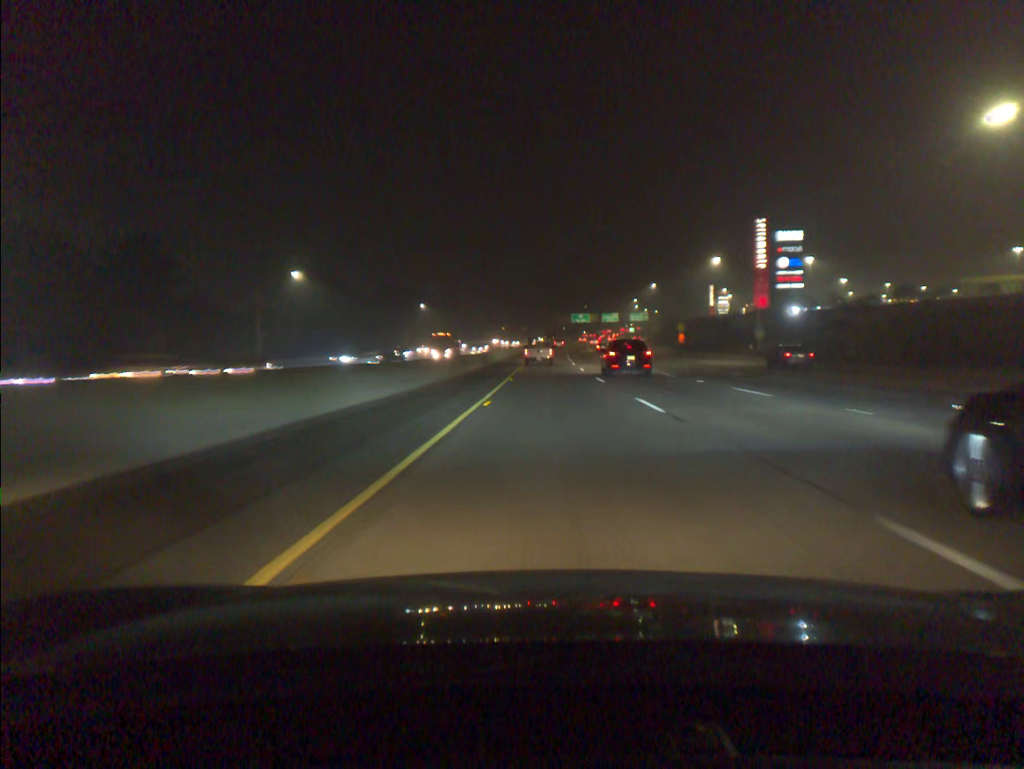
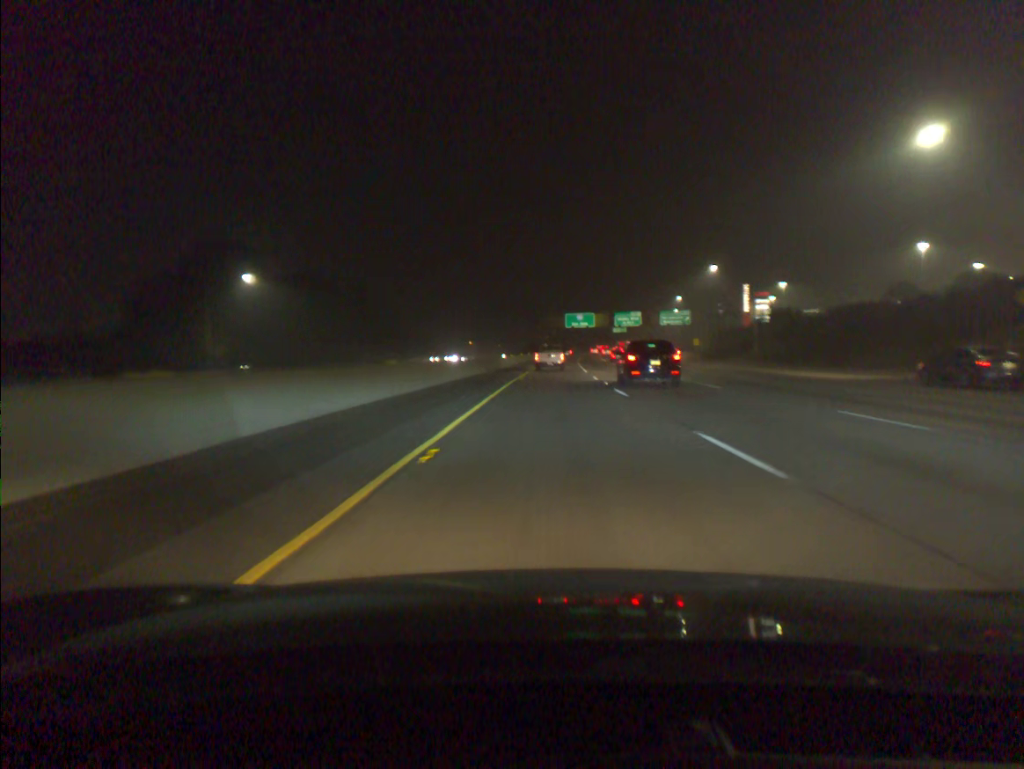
(+1.1, +96.4) m; +1°
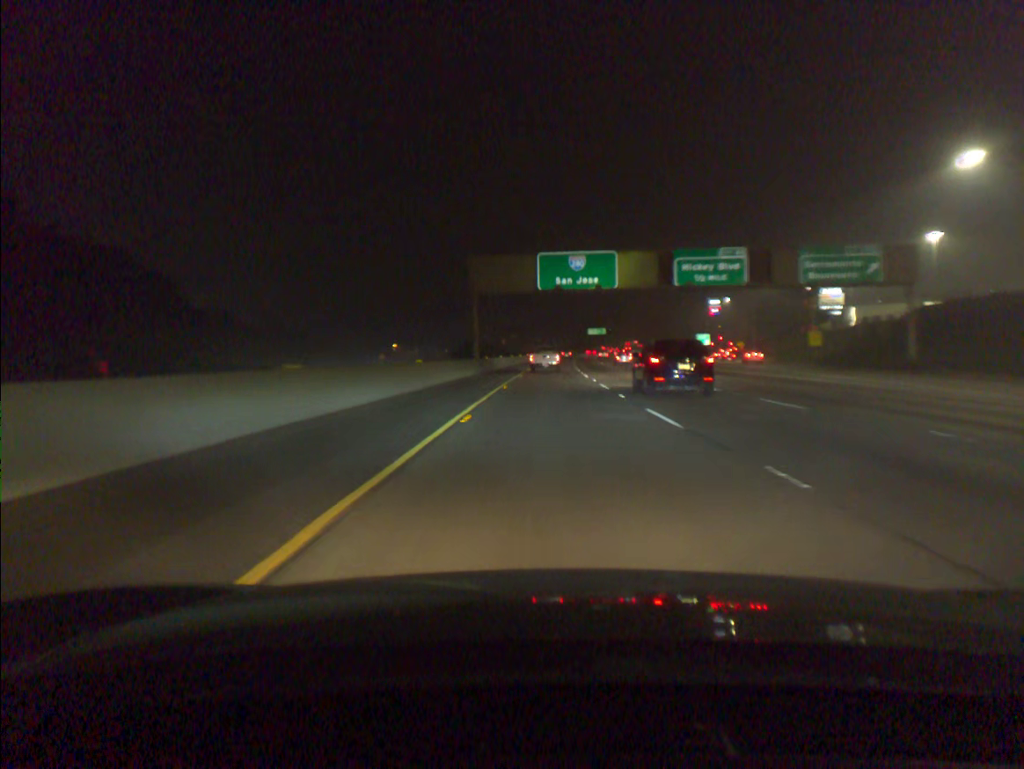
(+2.4, +96.9) m; +3°
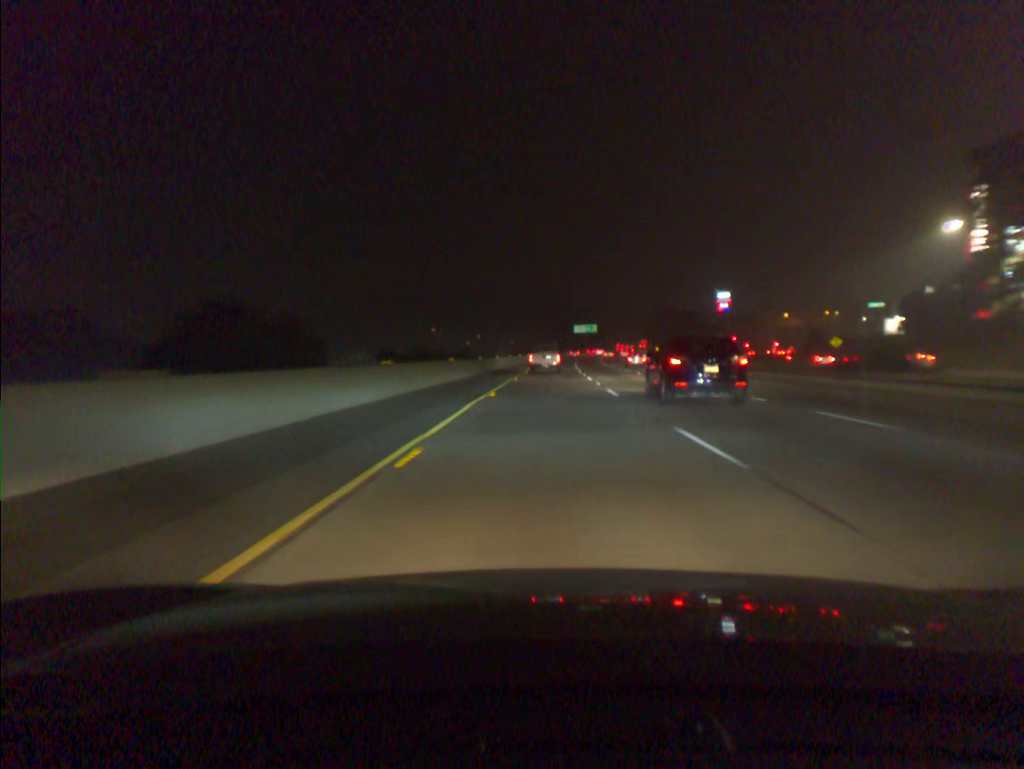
(+1.3, +78.5) m; +2°
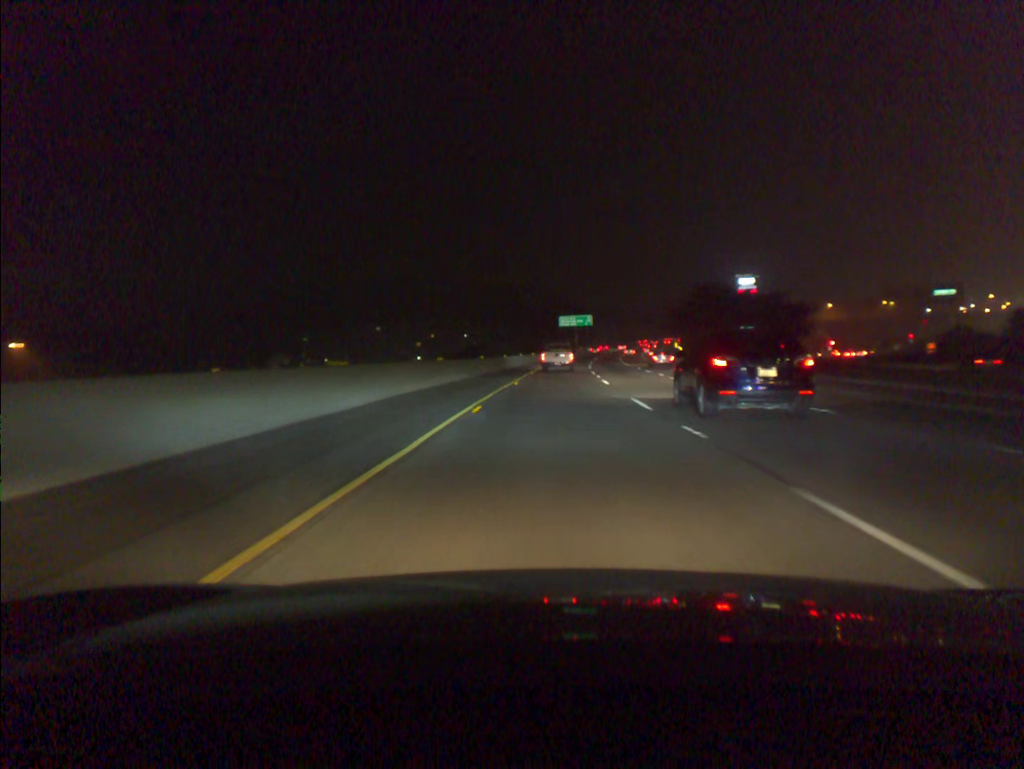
(+1.5, +79.7) m; +2°
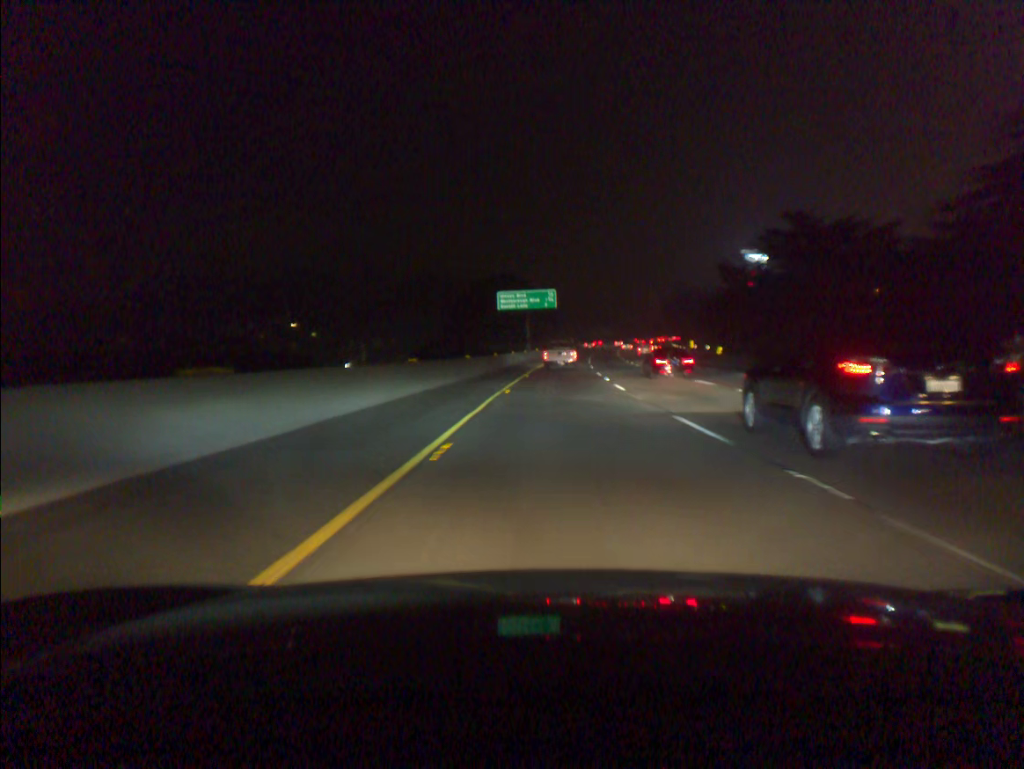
(+2.5, +79.9) m; +4°
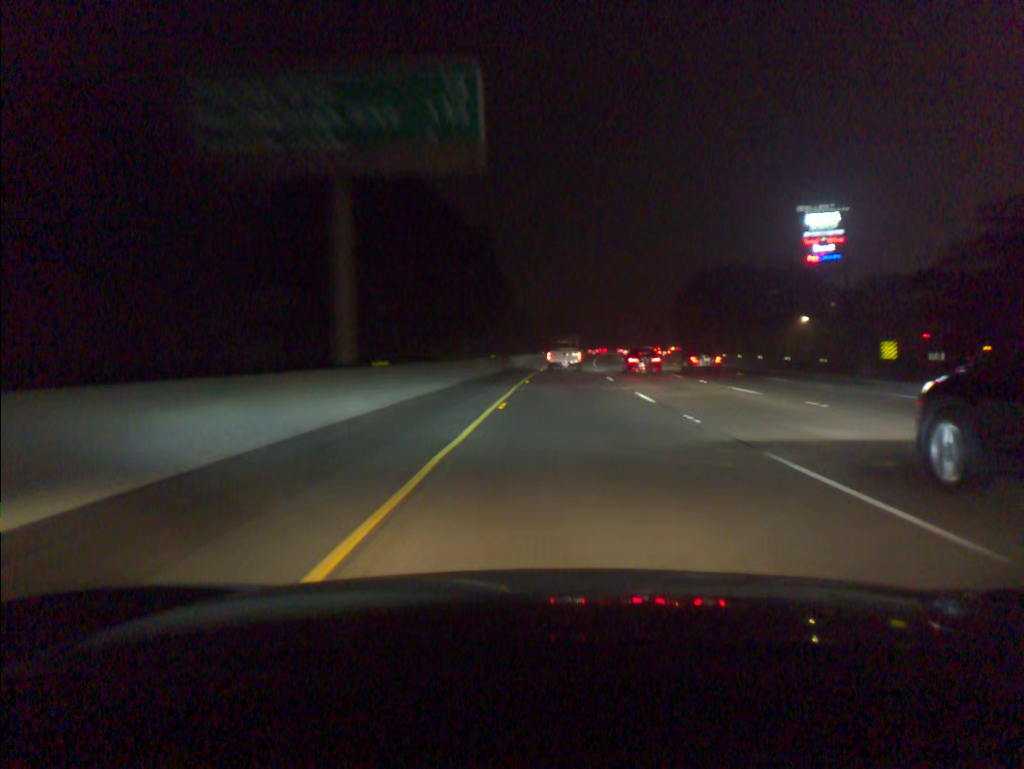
(+2.2, +78.9) m; +4°
